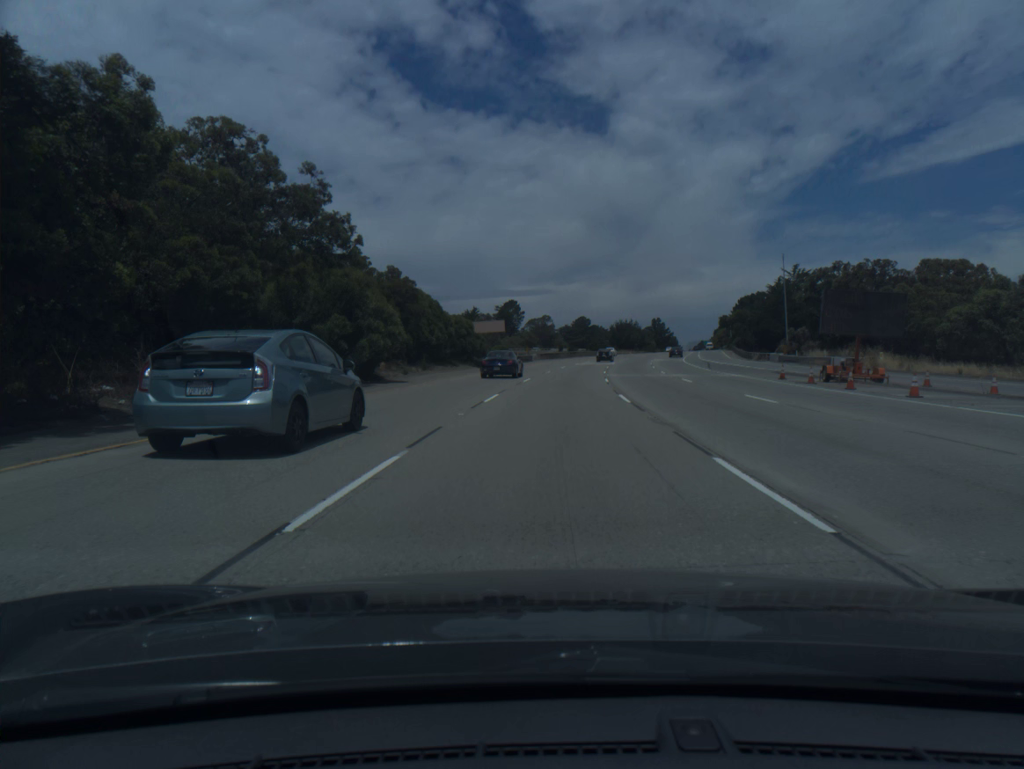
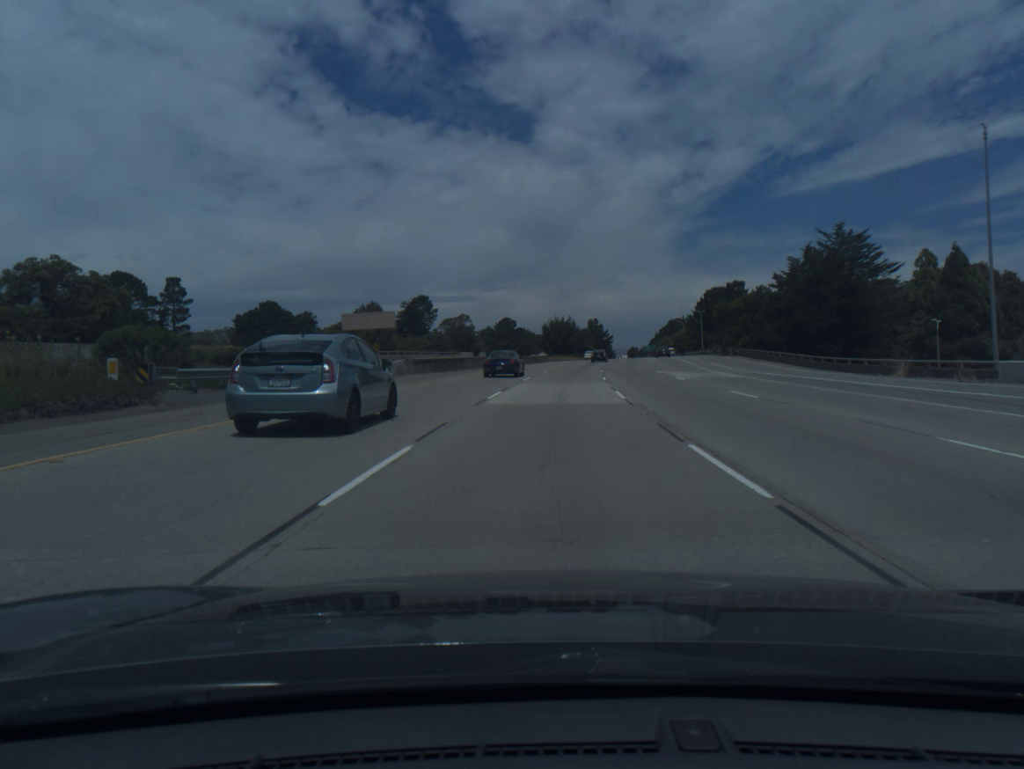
(+2.7, +56.9) m; +5°
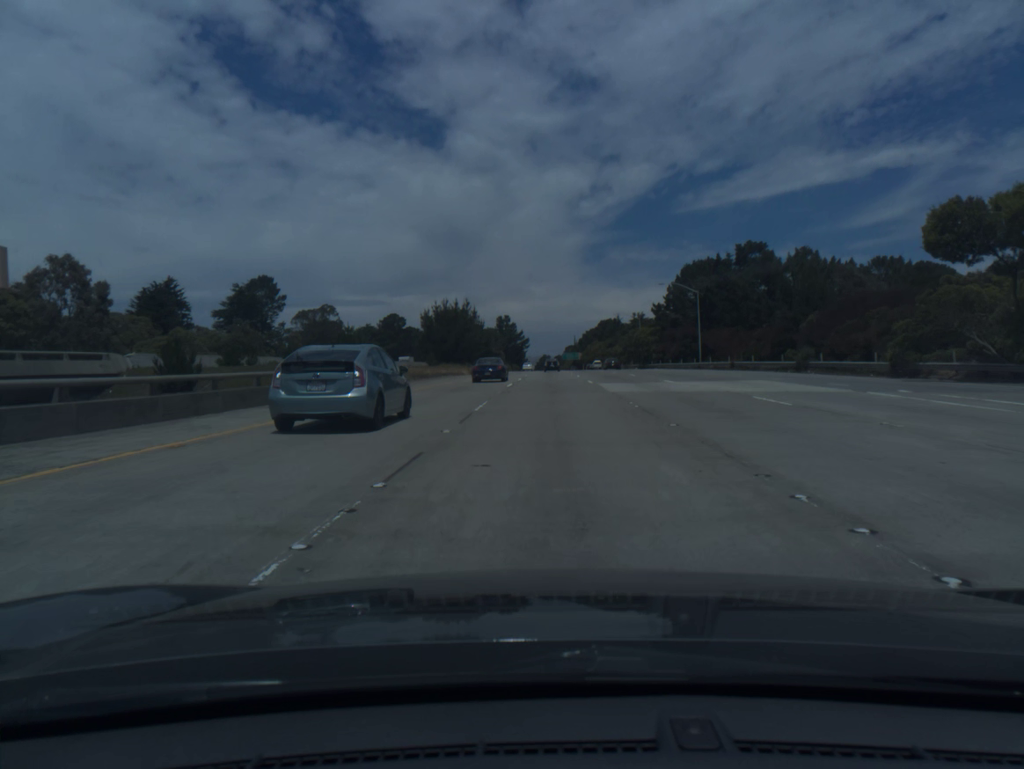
(+4.5, +75.5) m; +7°
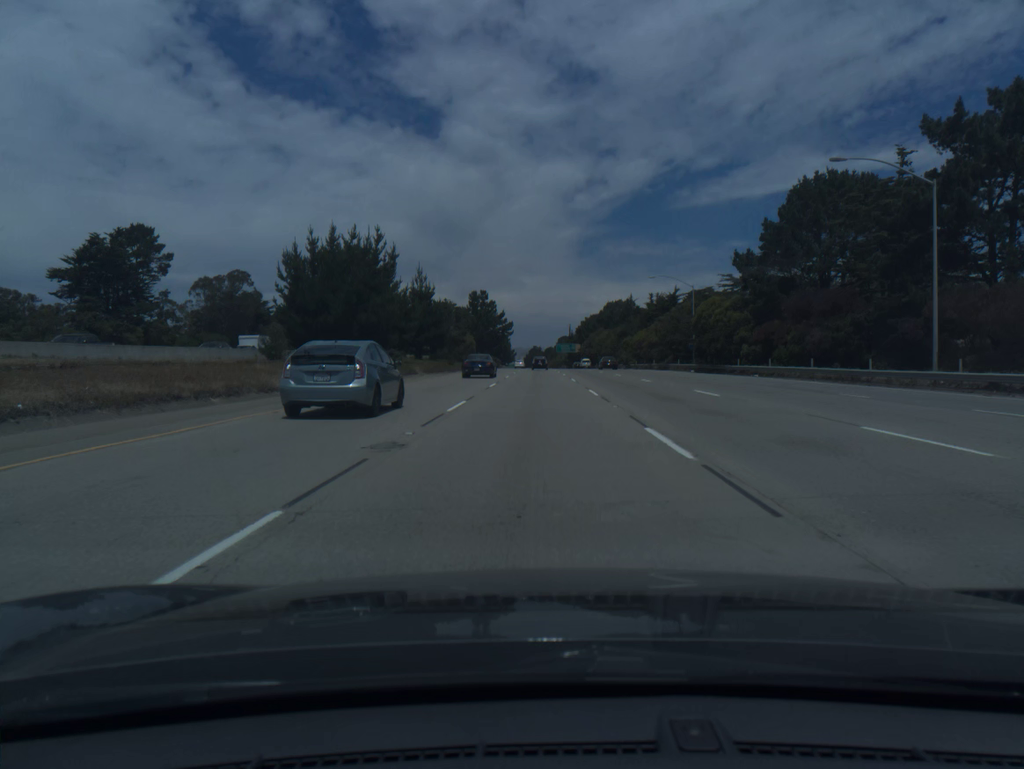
(+0.9, +56.8) m; +1°
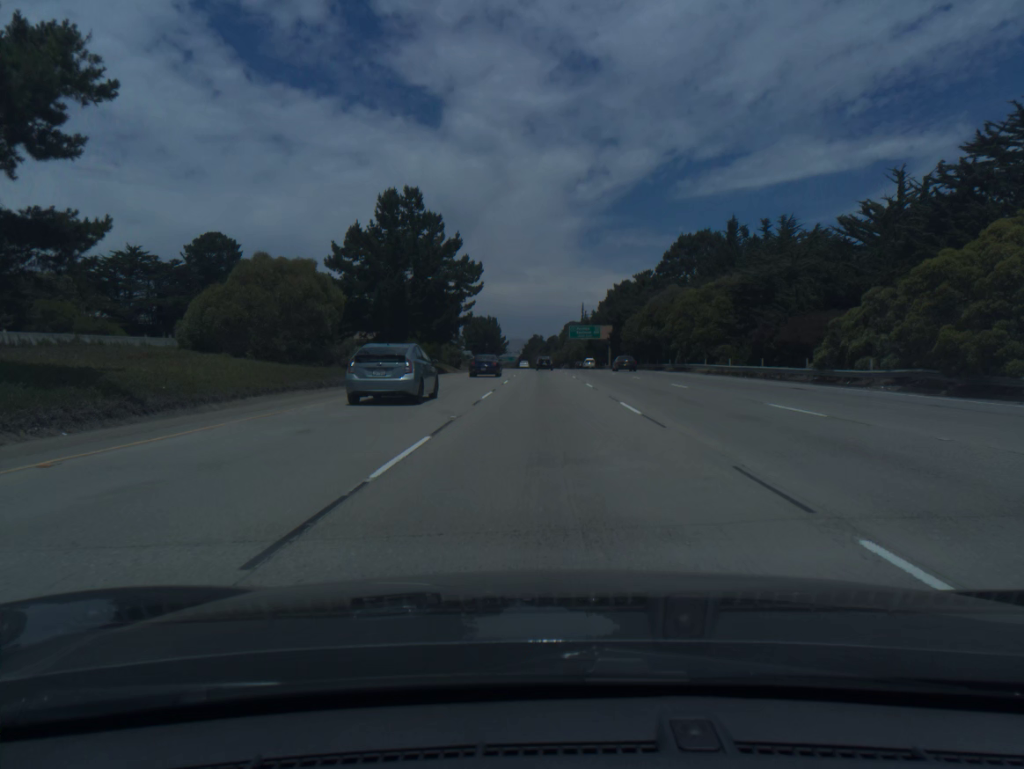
(-0.6, +95.4) m; 0°
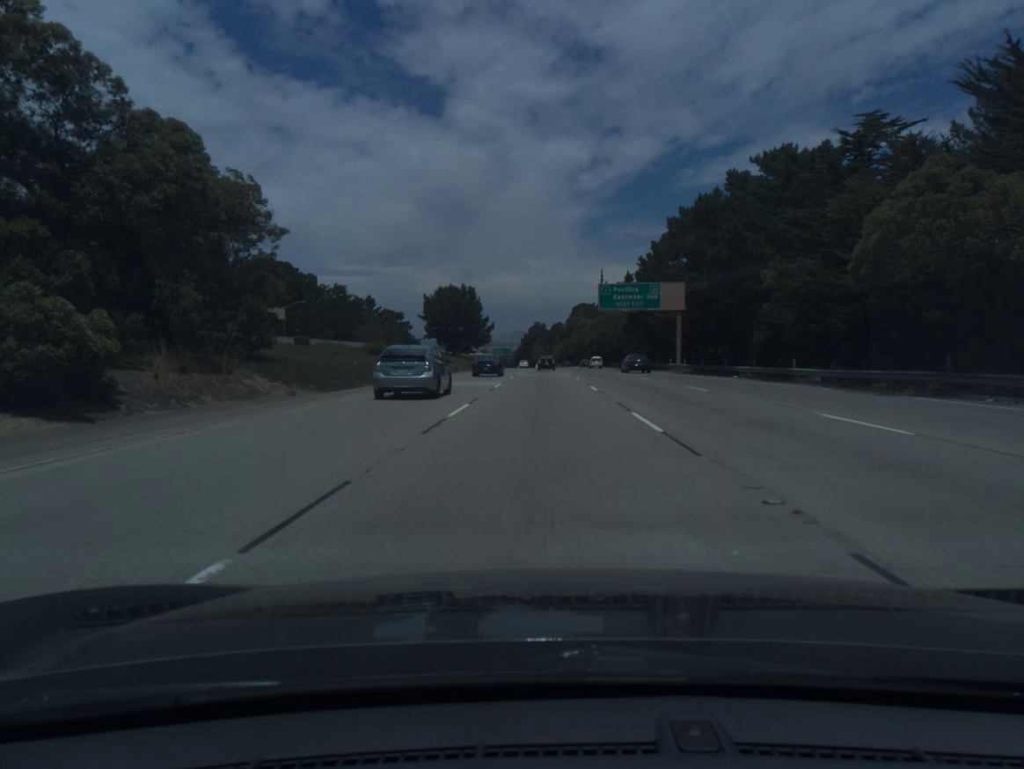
(+0.1, +77.0) m; 0°
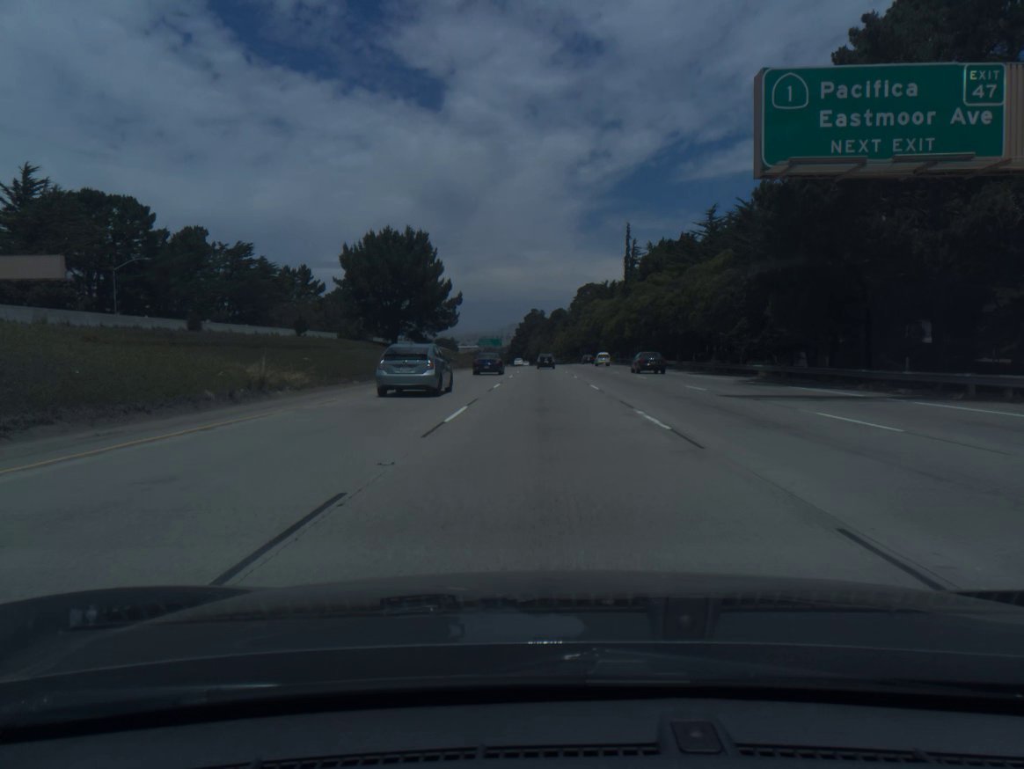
(-0.1, +58.0) m; 0°
